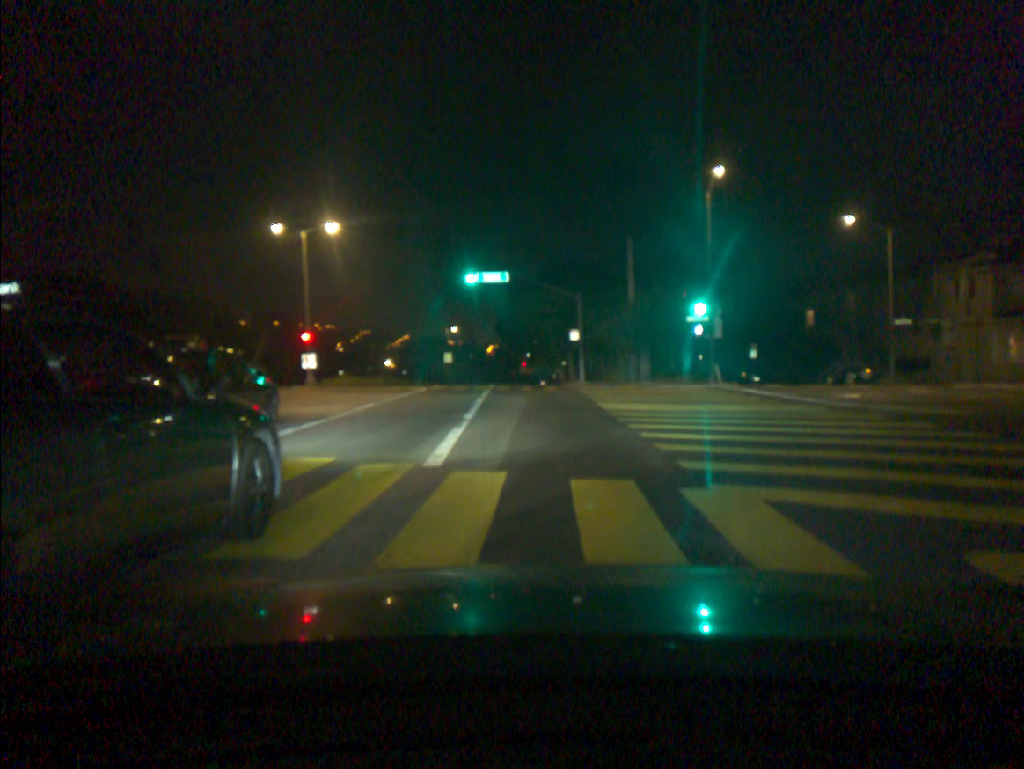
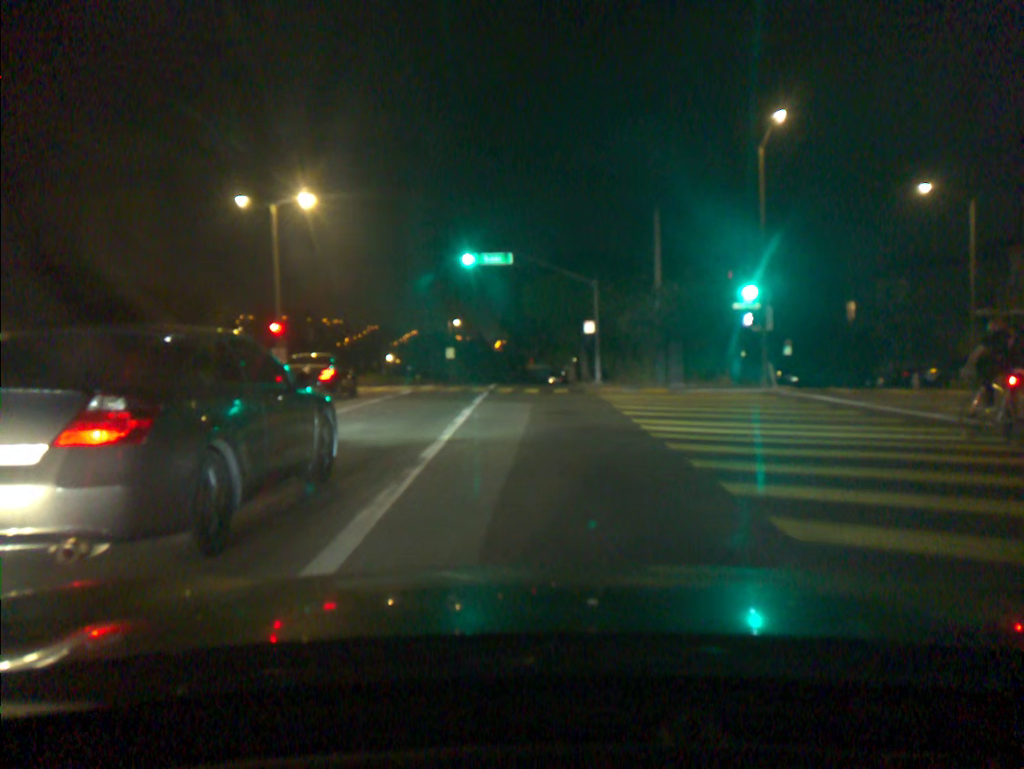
(0.0, +6.5) m; 0°
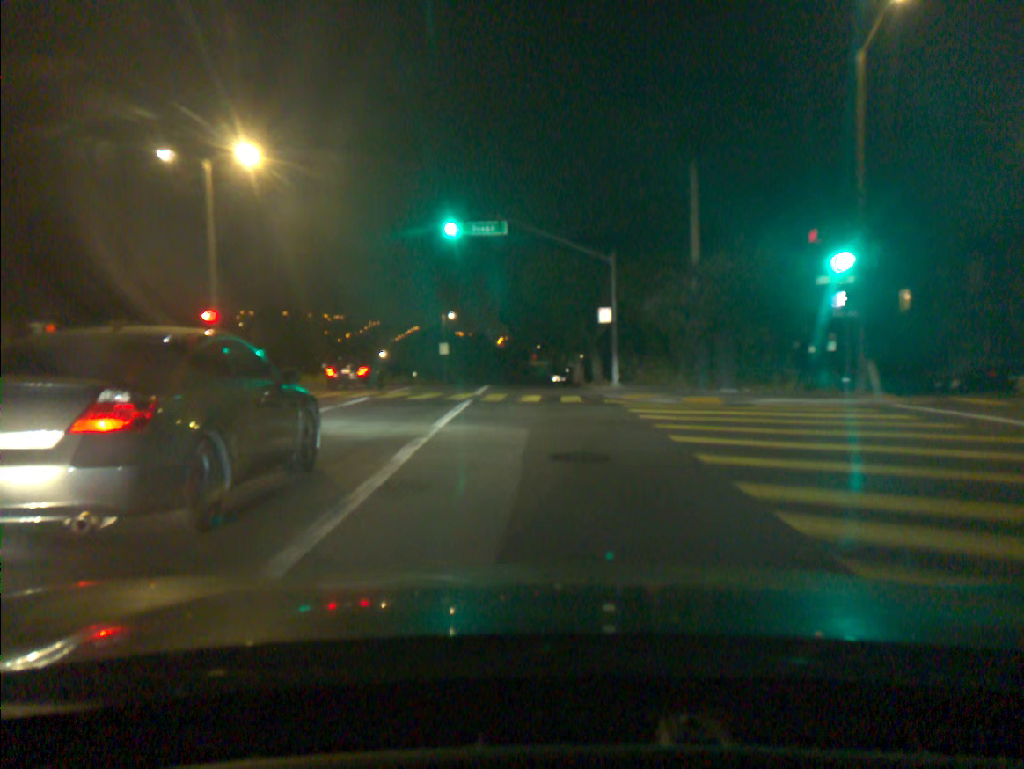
(-0.1, +7.9) m; 0°
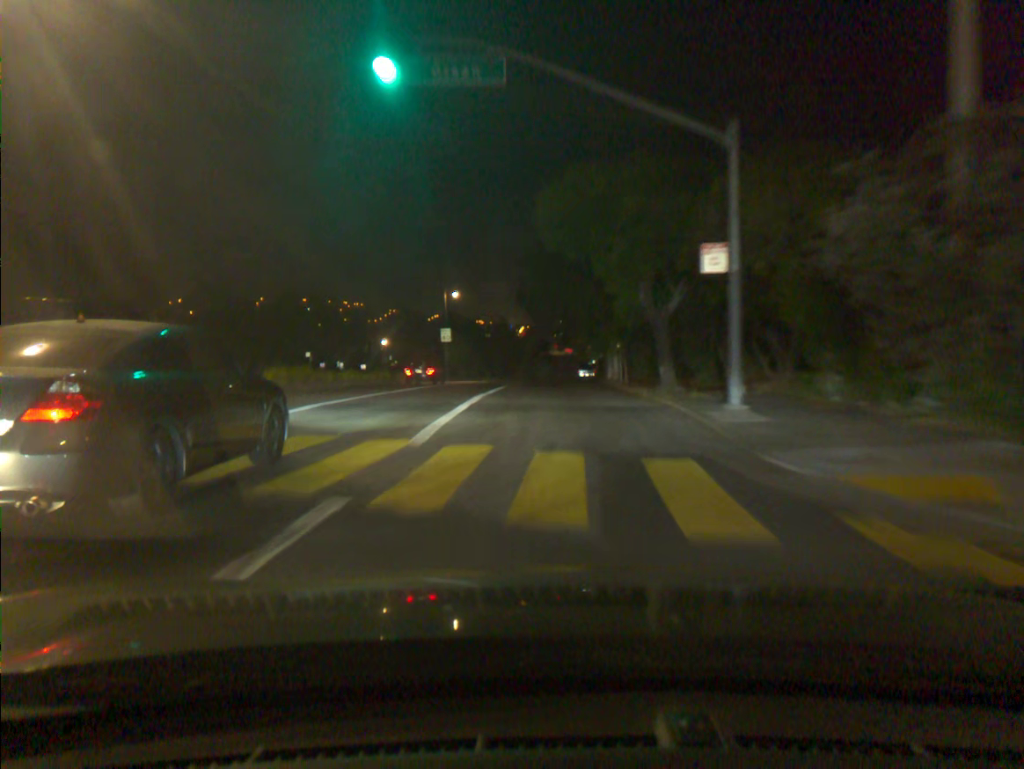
(-0.3, +16.1) m; -2°
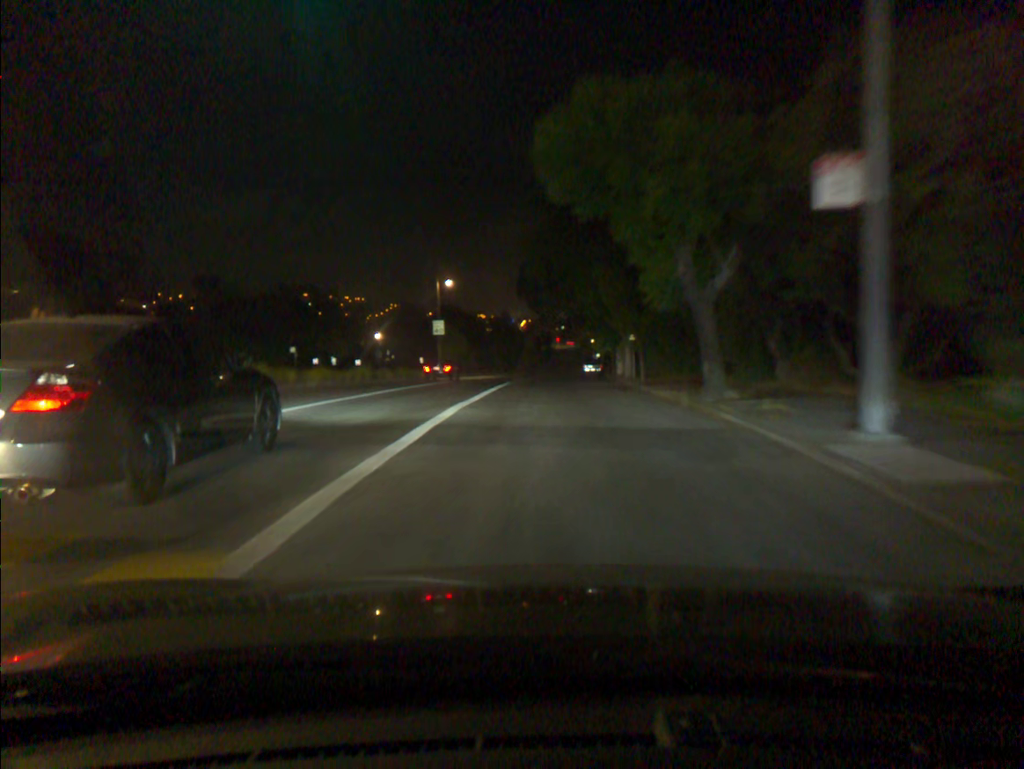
(0.0, +6.1) m; 0°
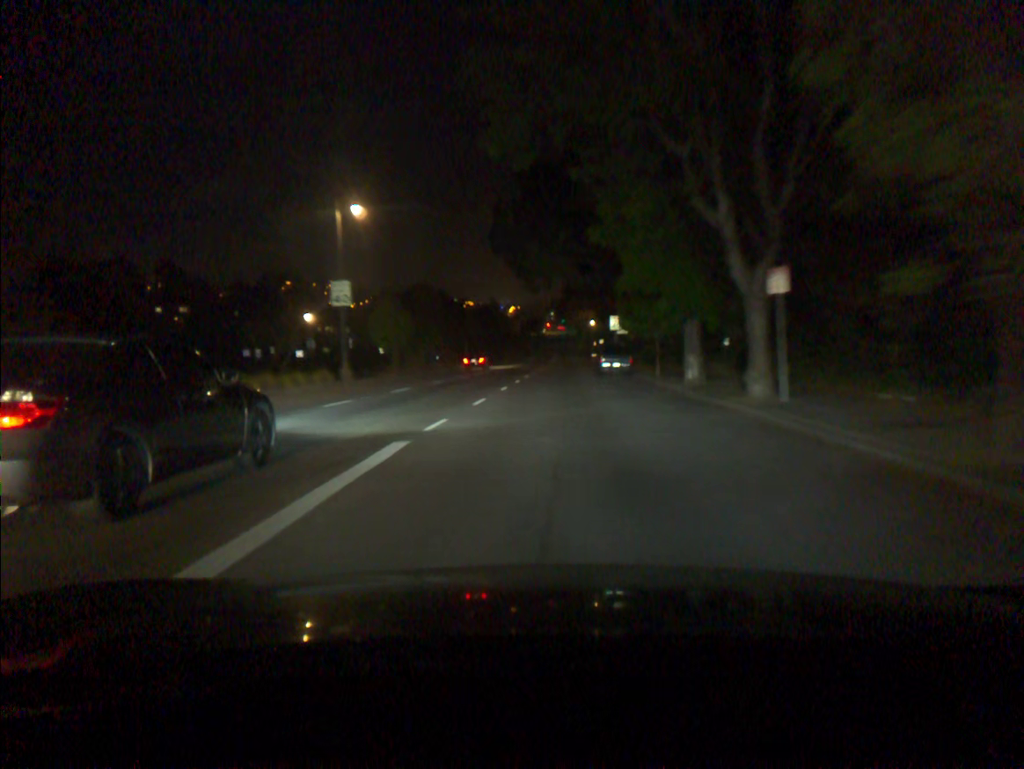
(0.0, +28.7) m; +1°
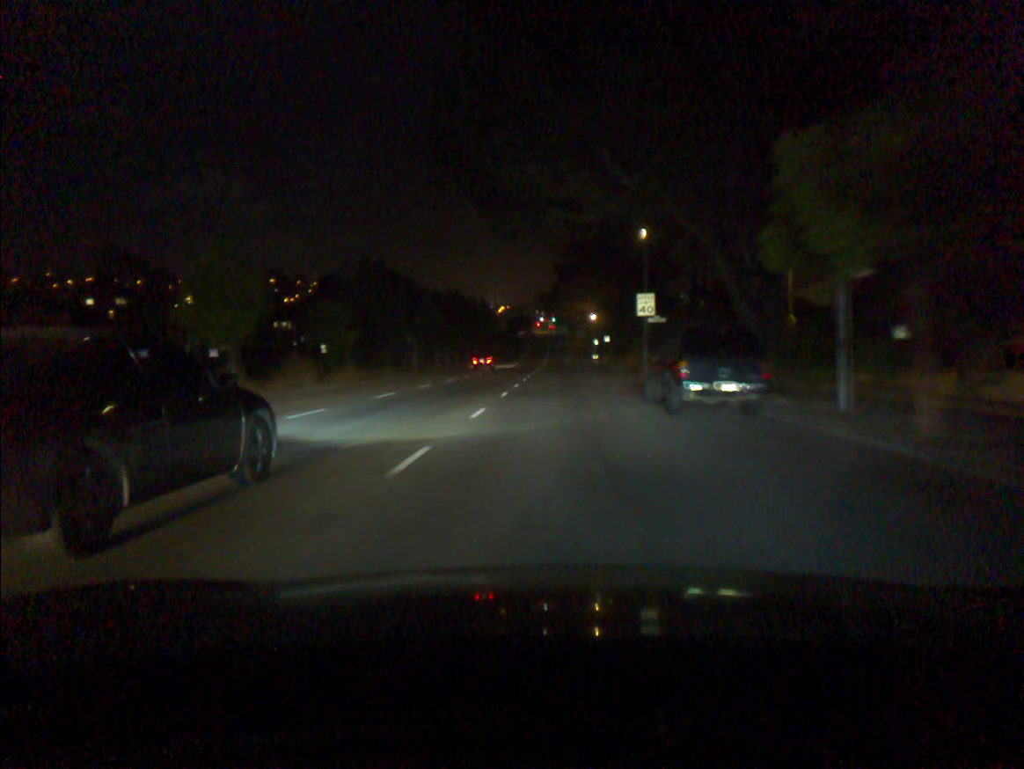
(+0.1, +25.8) m; 0°
